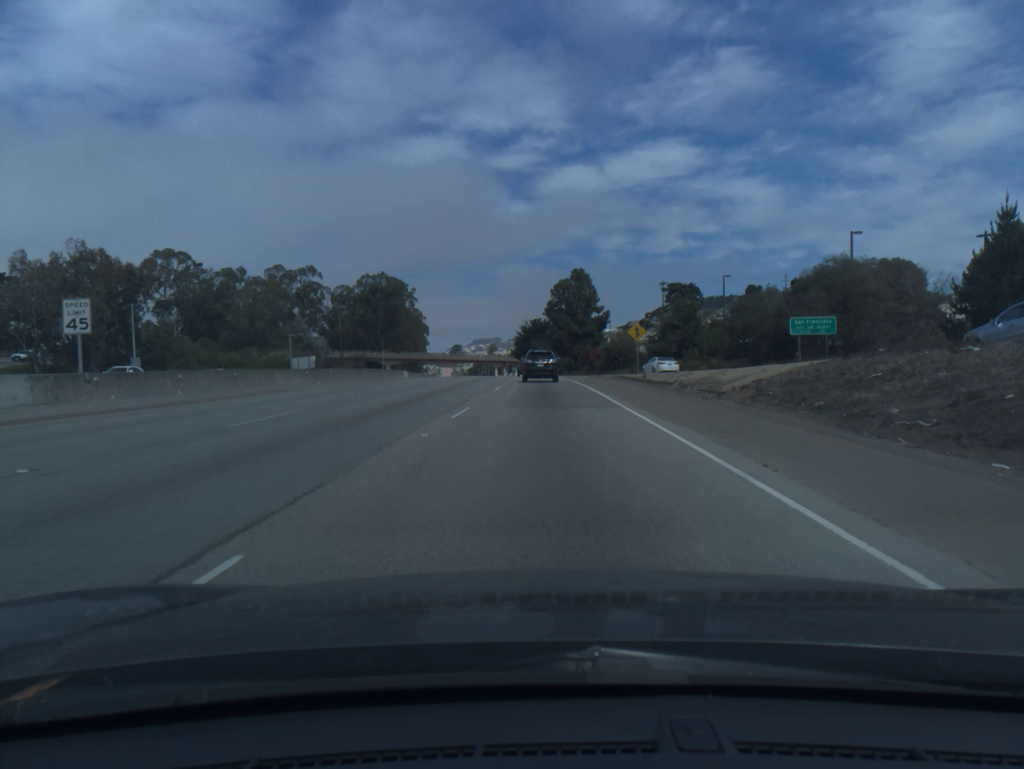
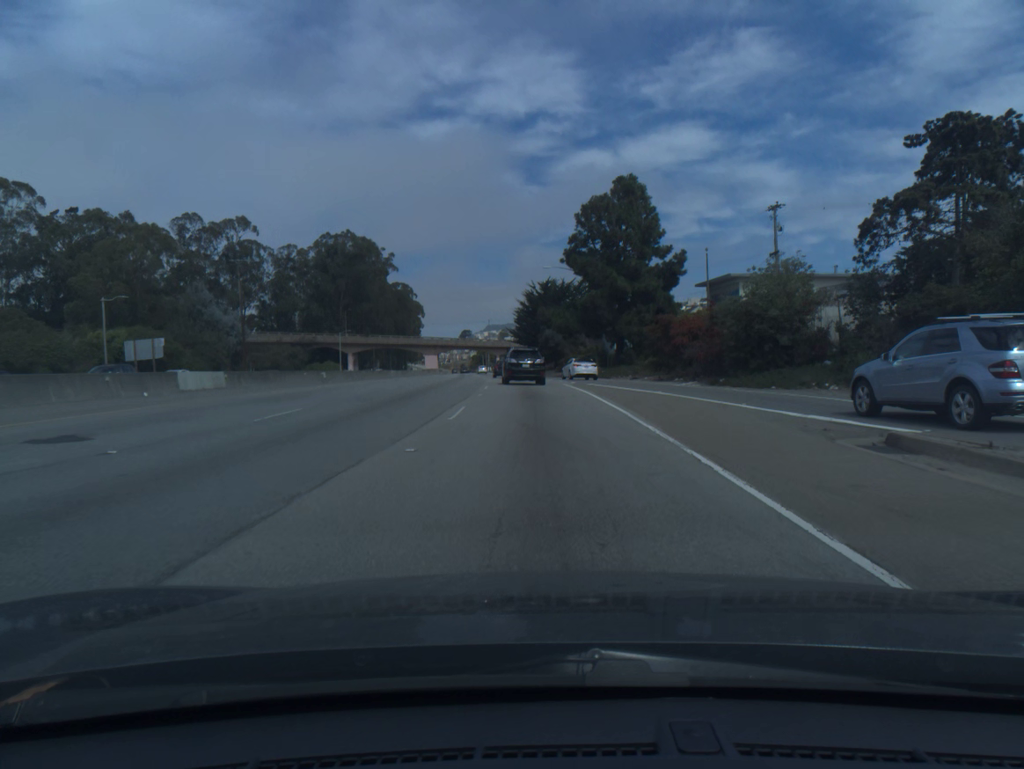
(-0.3, +59.2) m; -1°
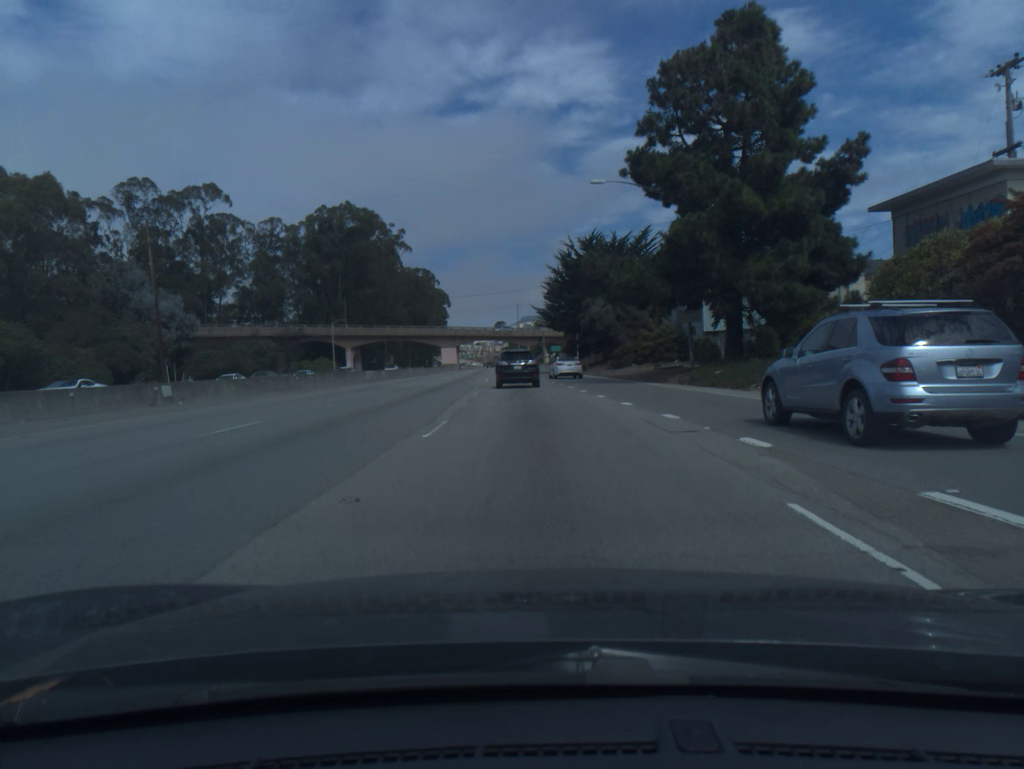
(-0.5, +32.5) m; -3°
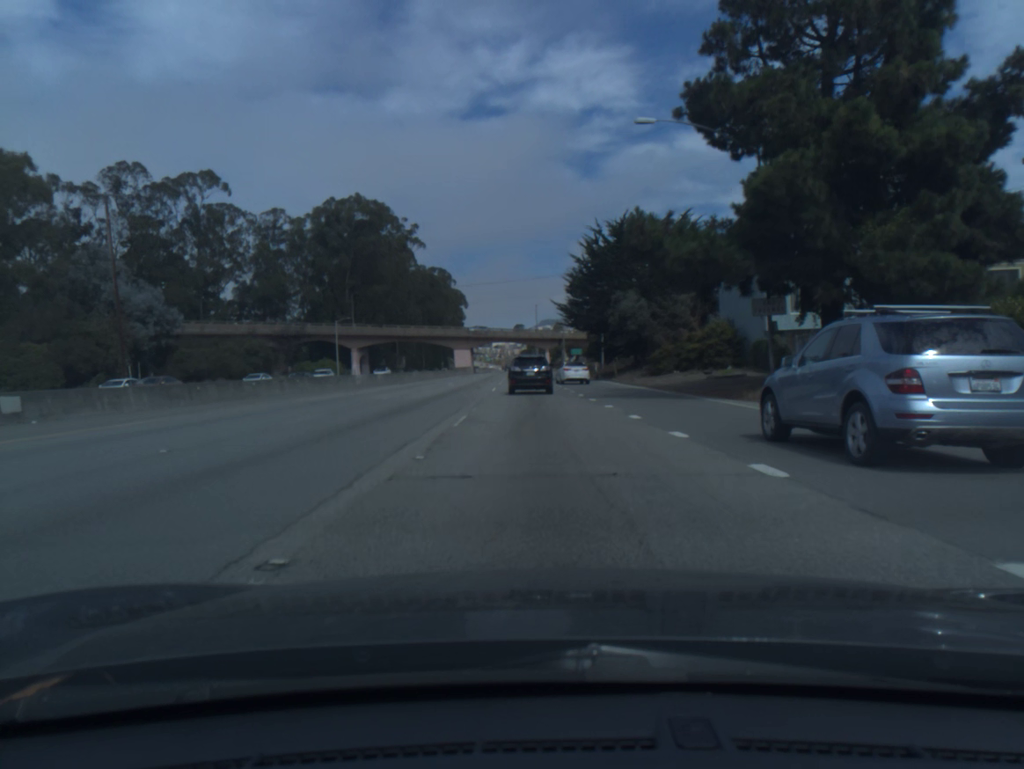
(-0.2, +10.9) m; -2°
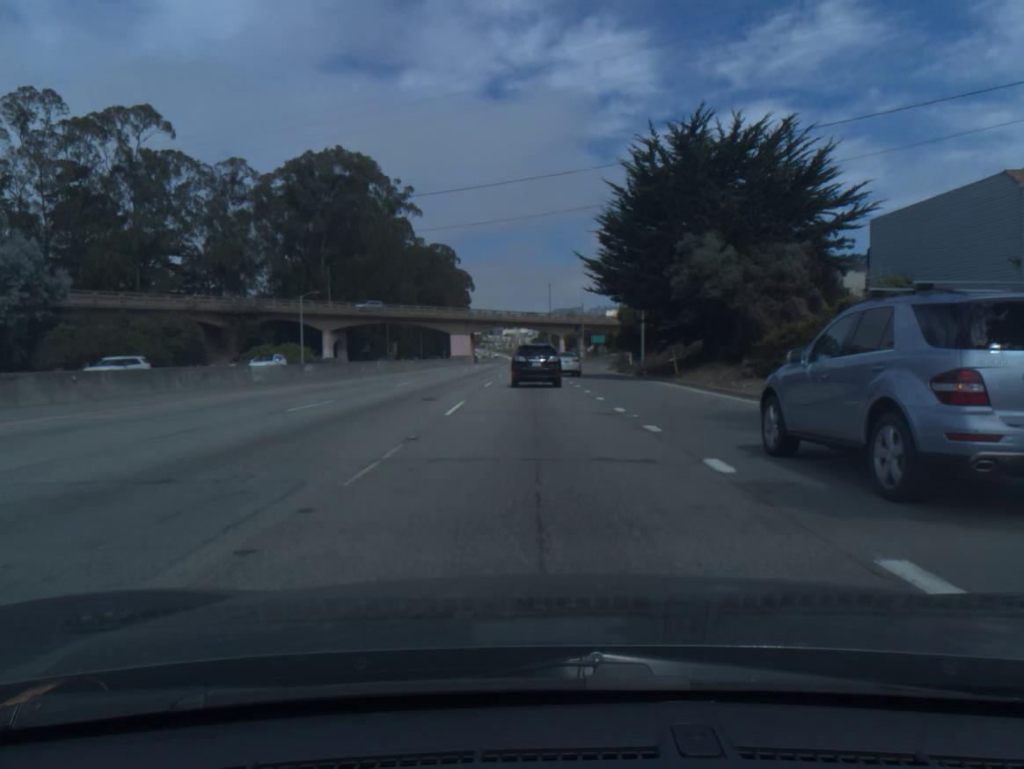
(-0.2, +22.5) m; -1°
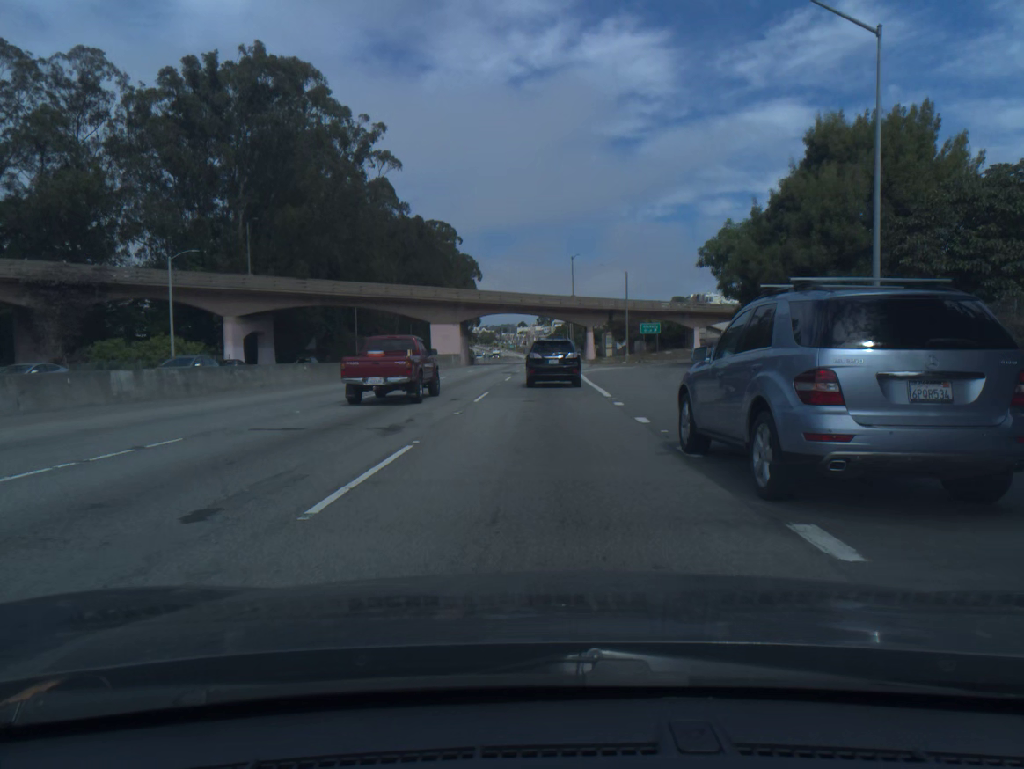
(-0.5, +39.8) m; -1°
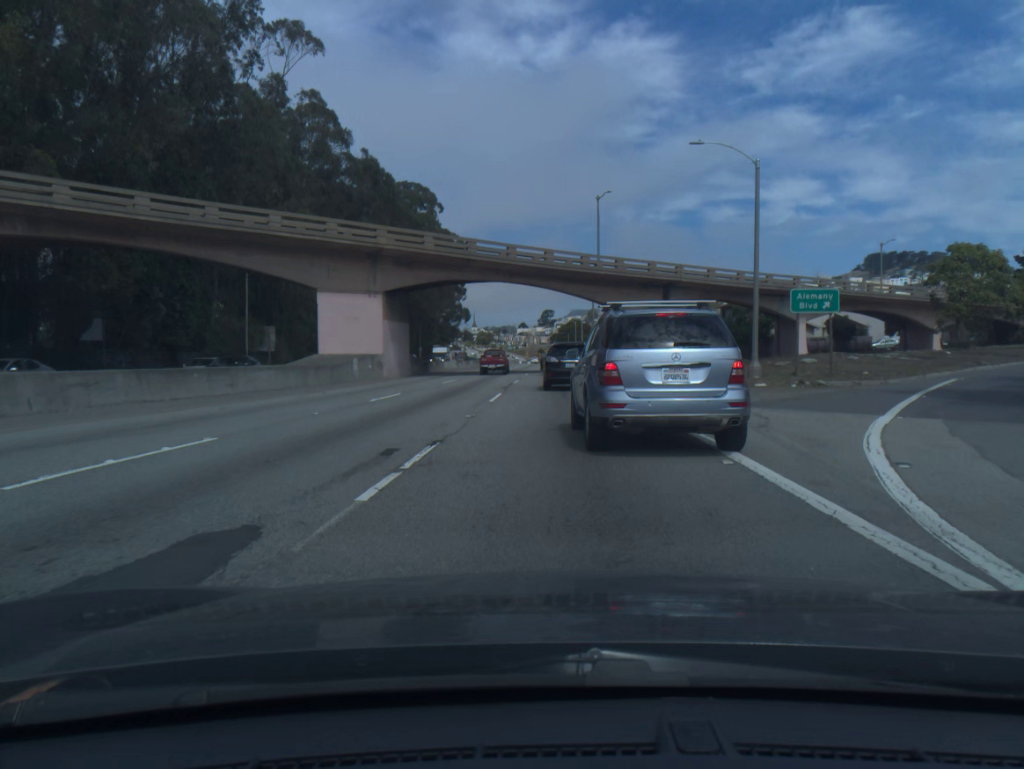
(-0.1, +44.2) m; 0°
